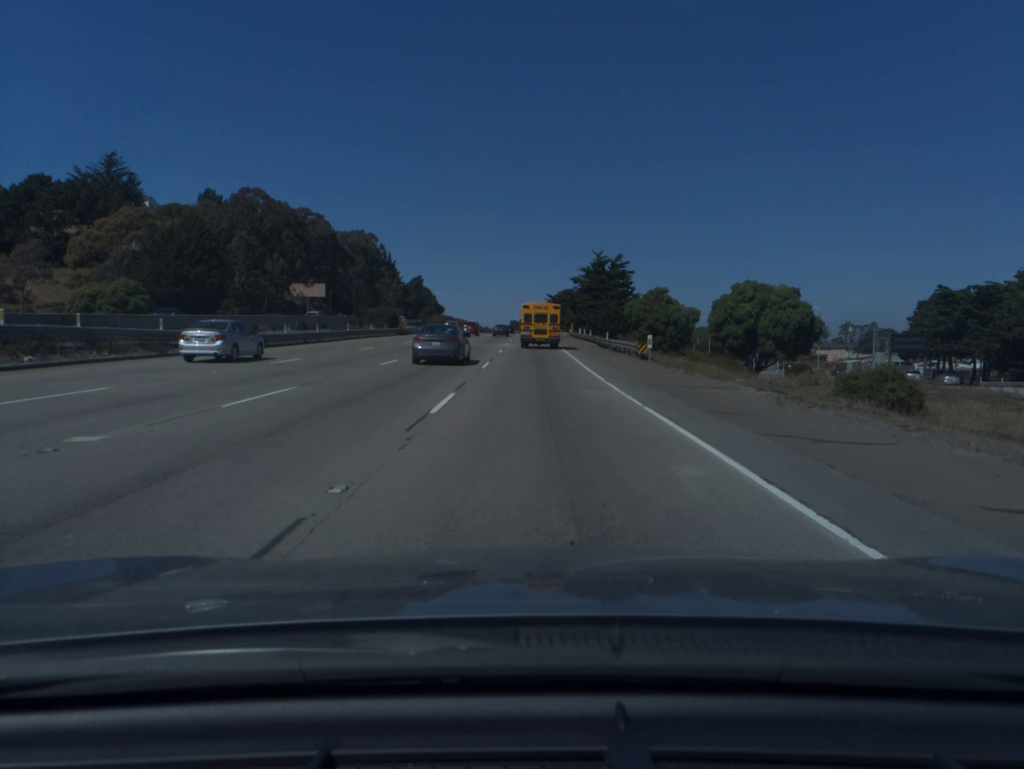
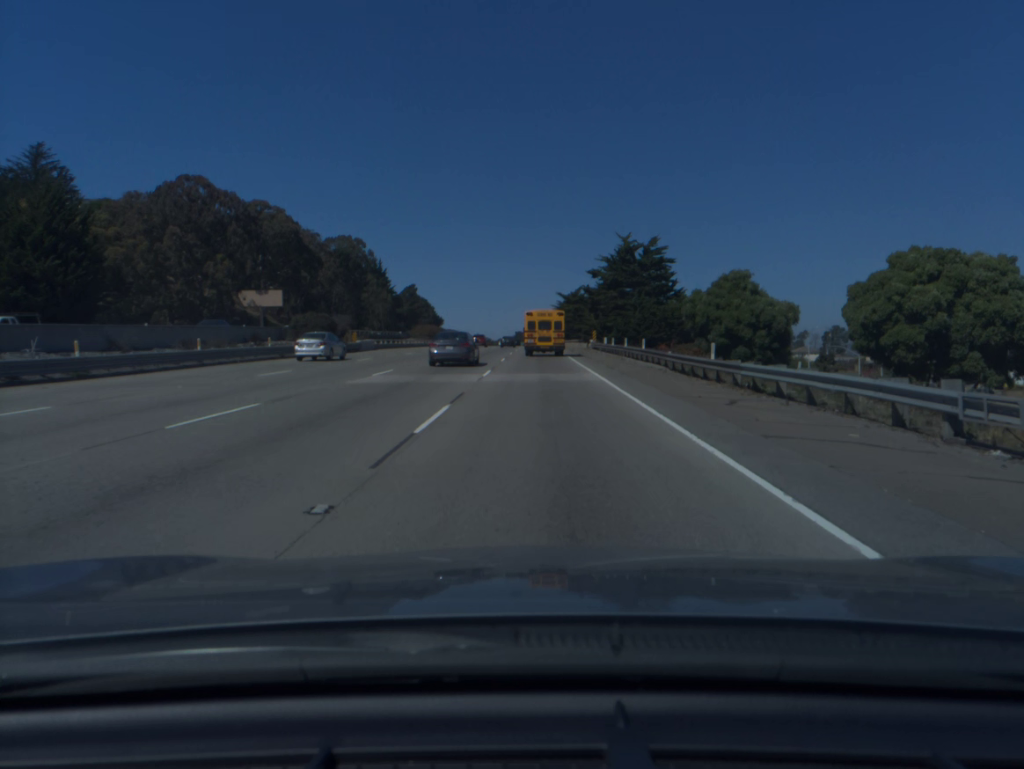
(0.0, +31.1) m; 0°
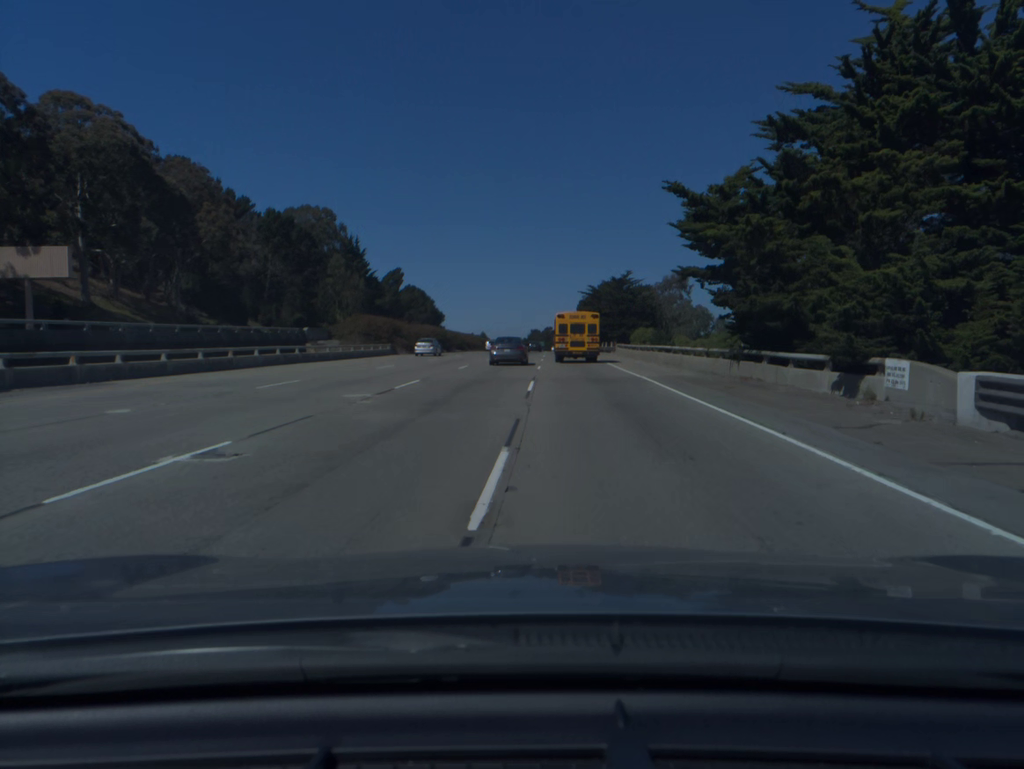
(-0.9, +63.4) m; -1°
